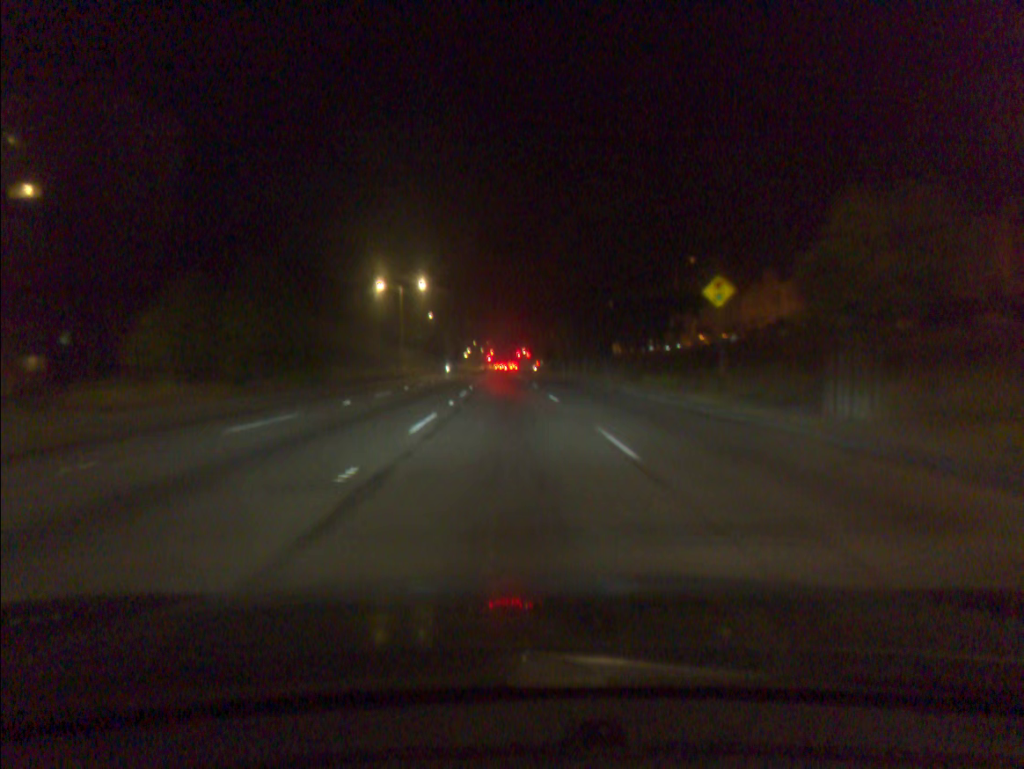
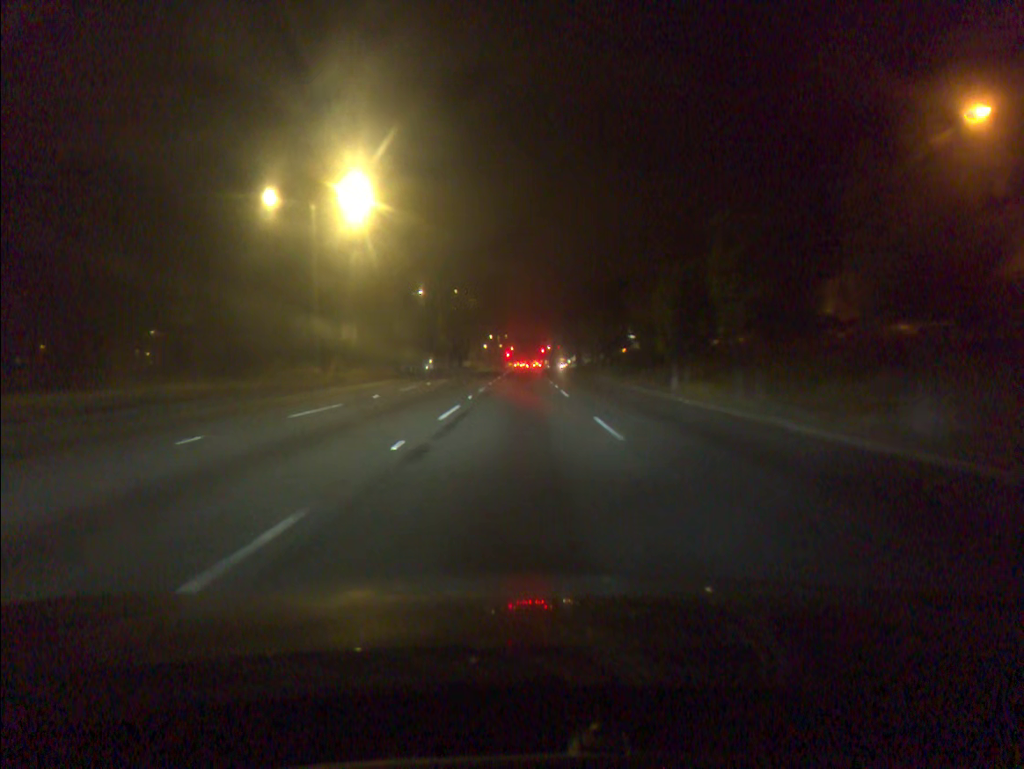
(-0.7, +41.7) m; -2°
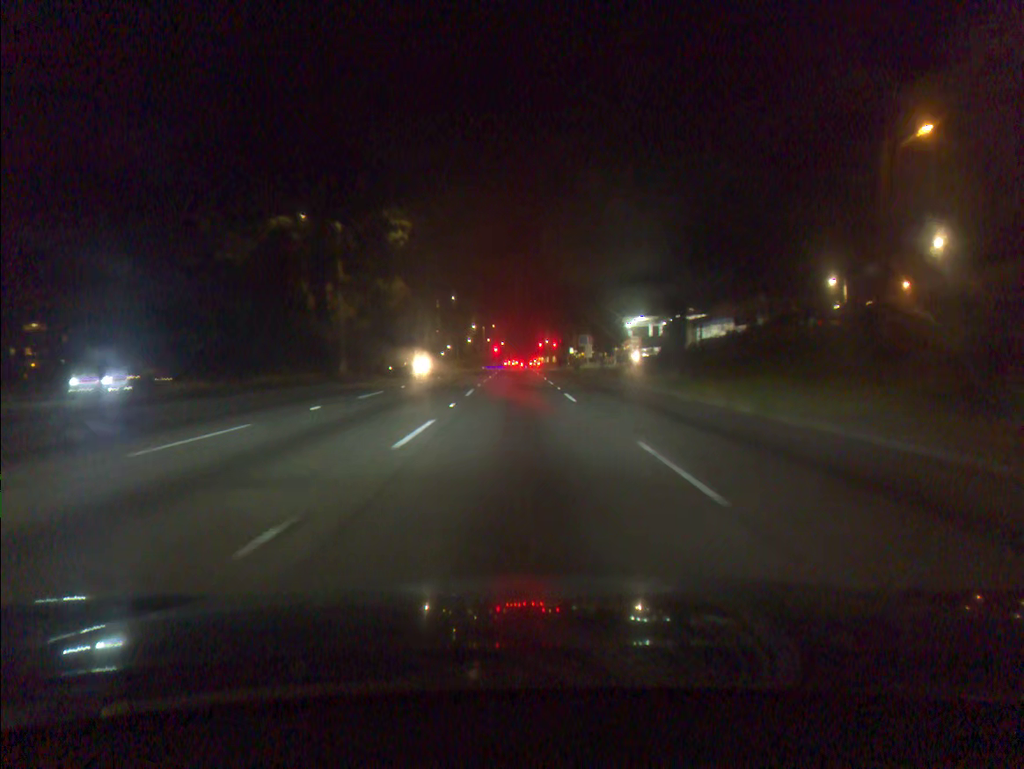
(+0.3, +50.4) m; +1°
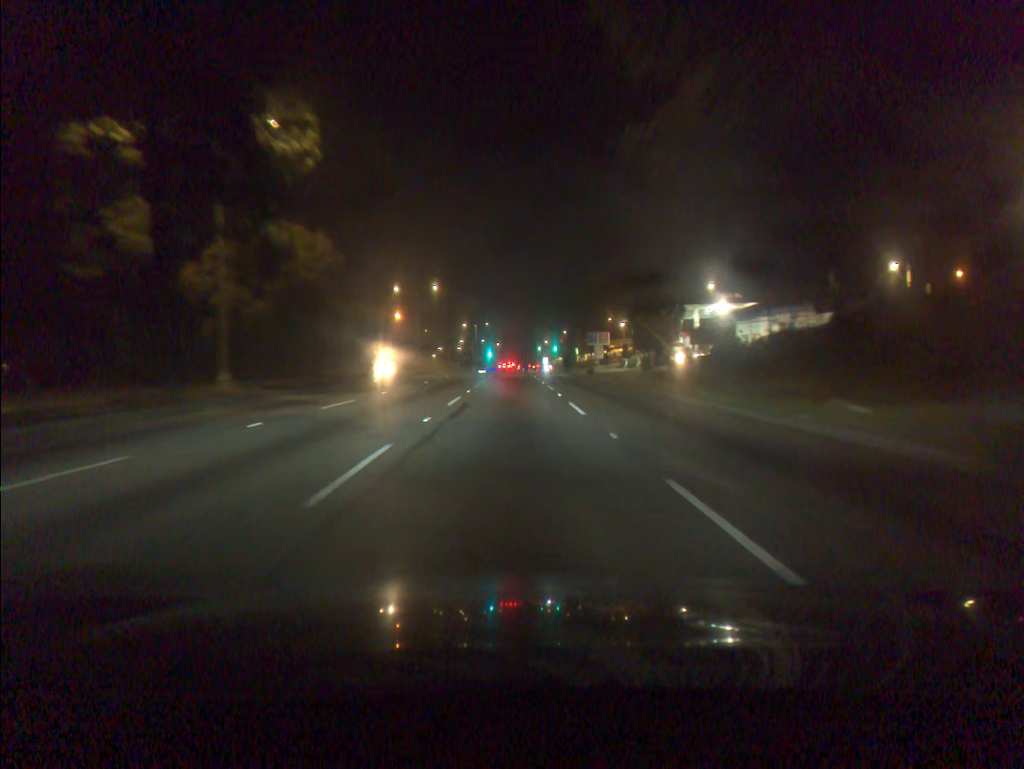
(0.0, +18.5) m; 0°
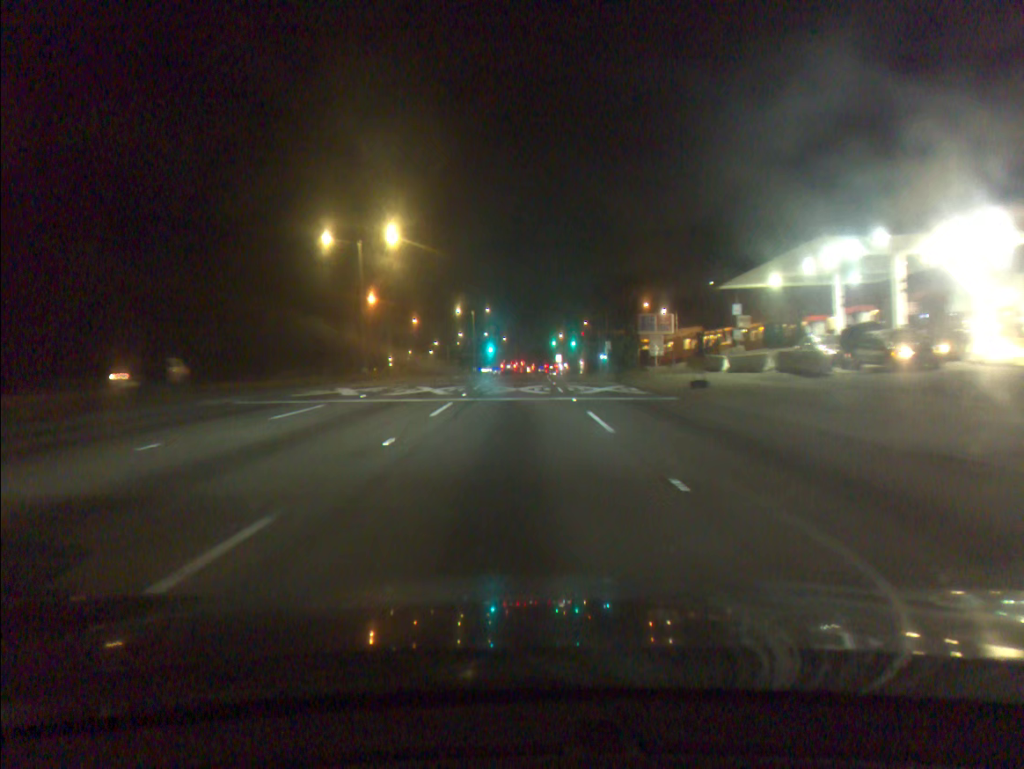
(-0.1, +34.2) m; -1°
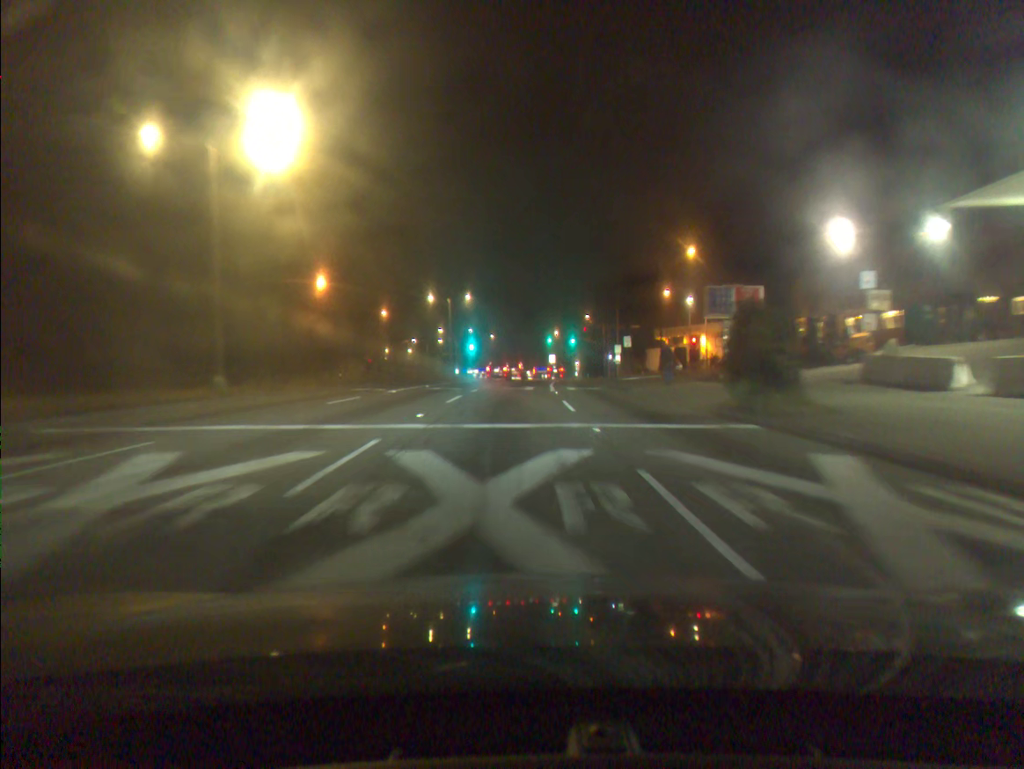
(+0.2, +23.6) m; +1°
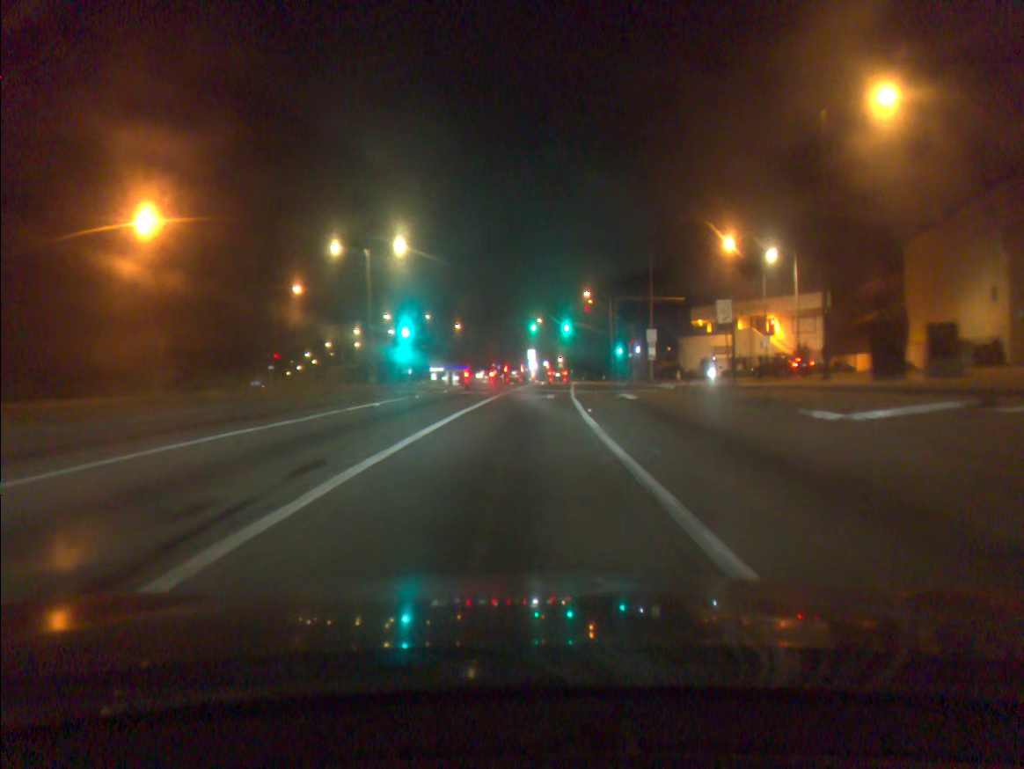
(+0.3, +37.0) m; +2°
